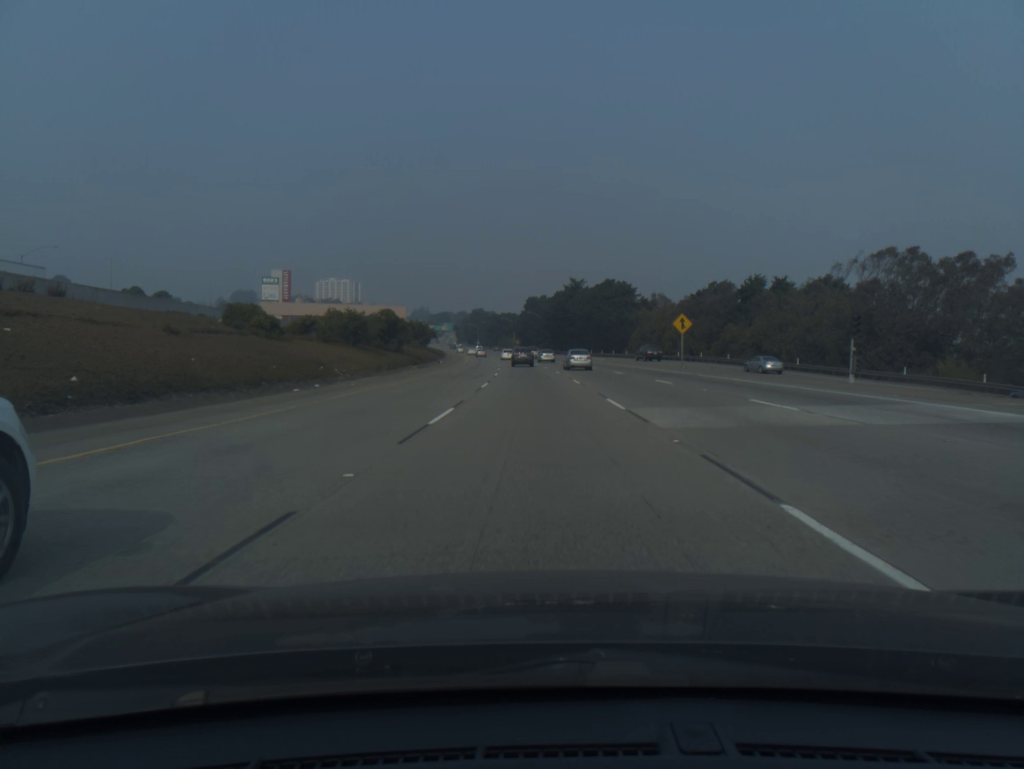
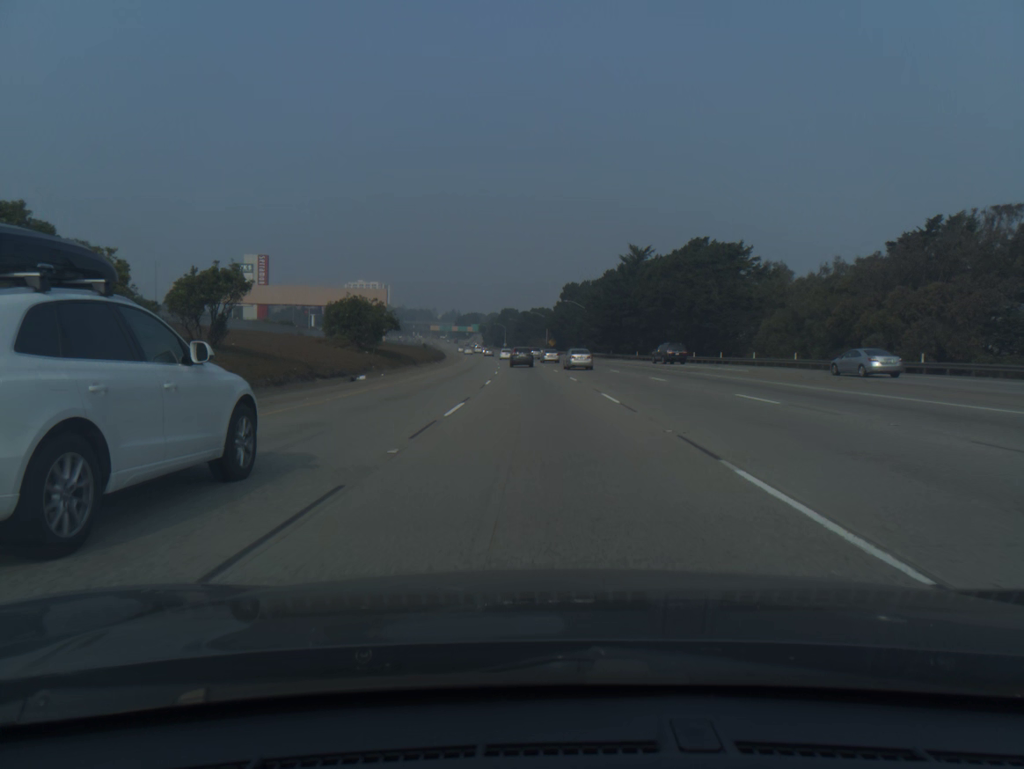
(-1.3, +56.6) m; -3°
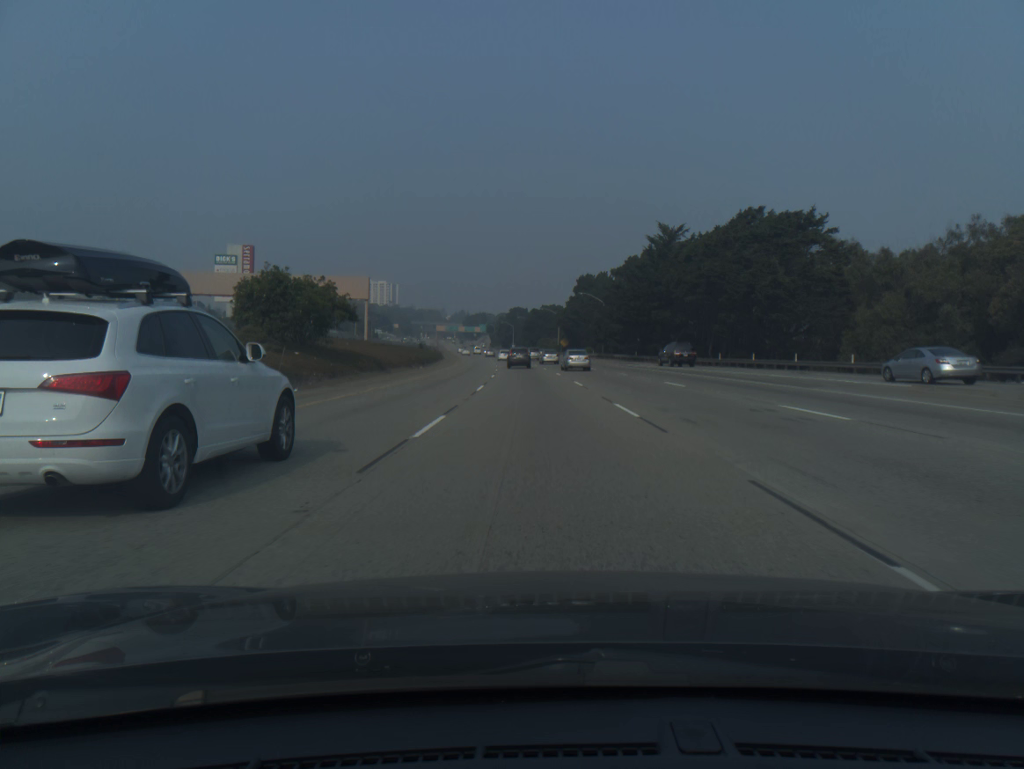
(-0.1, +18.7) m; -1°
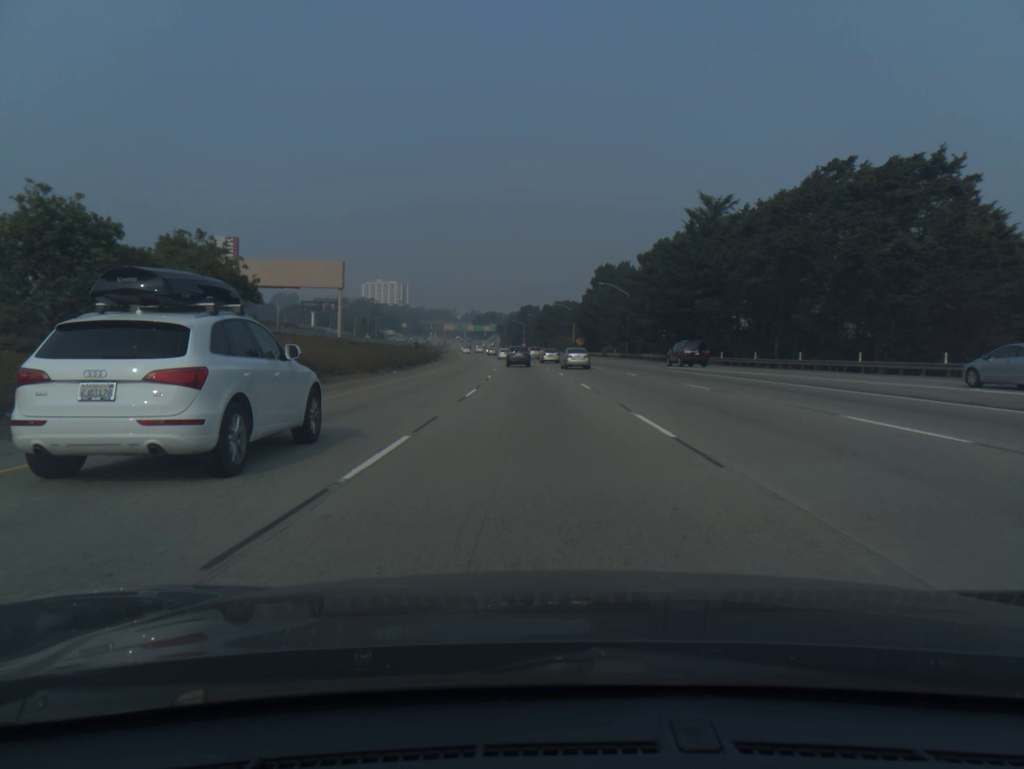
(-0.1, +18.5) m; -1°
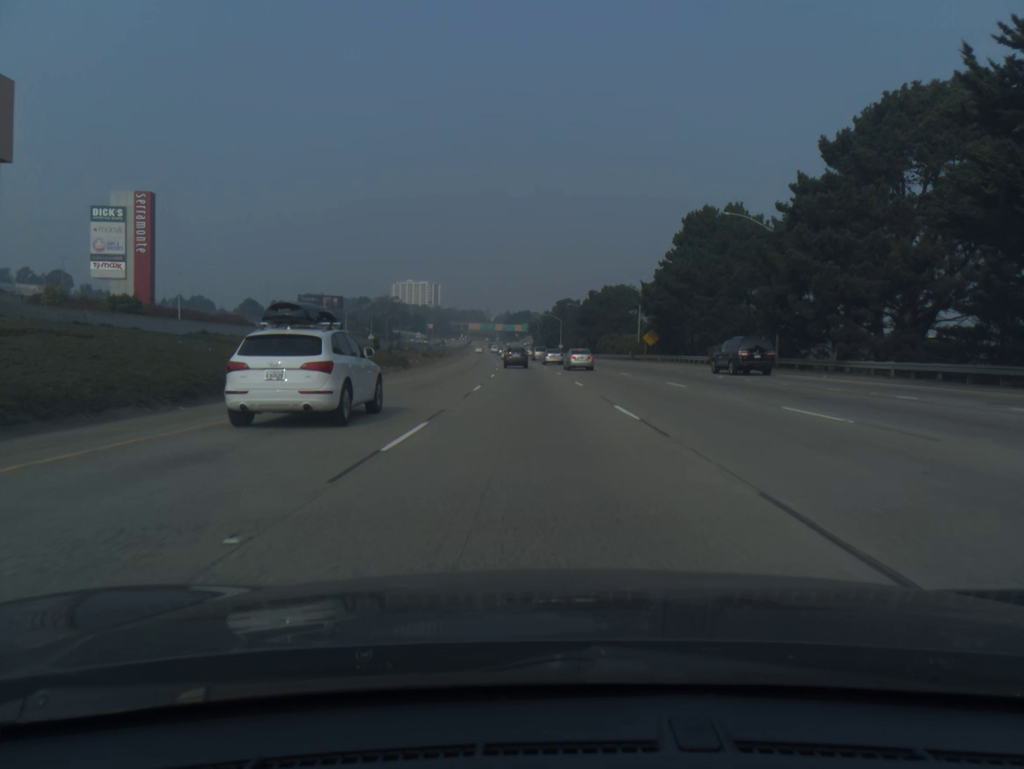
(-1.3, +55.0) m; -3°
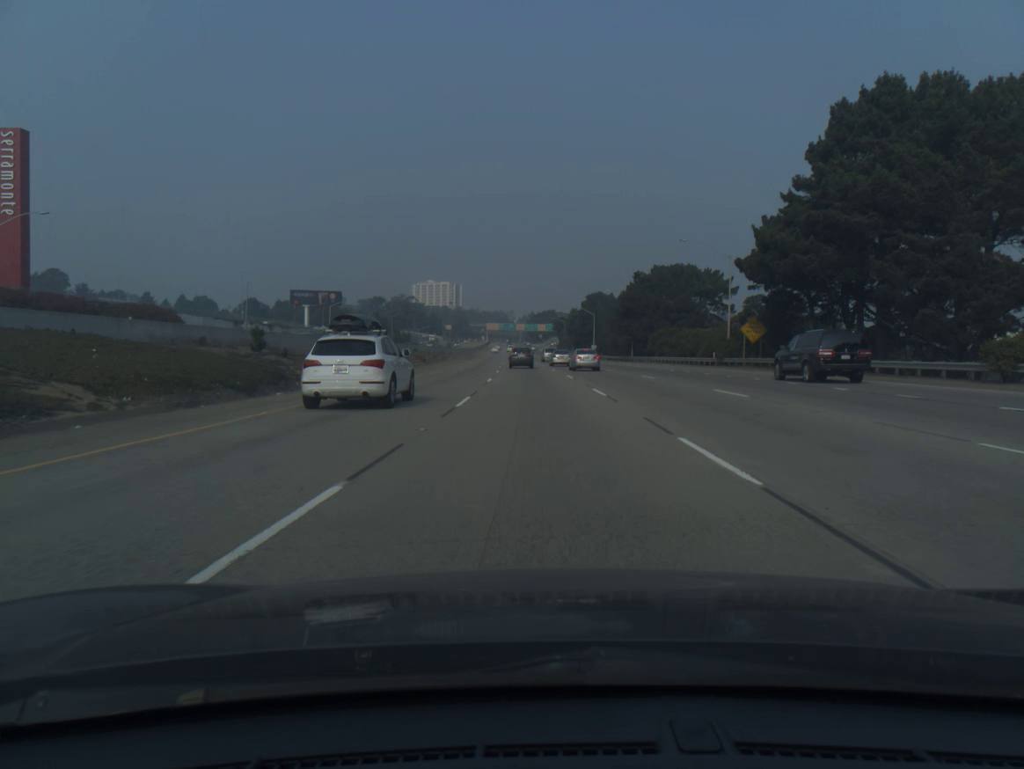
(-0.6, +36.3) m; -2°
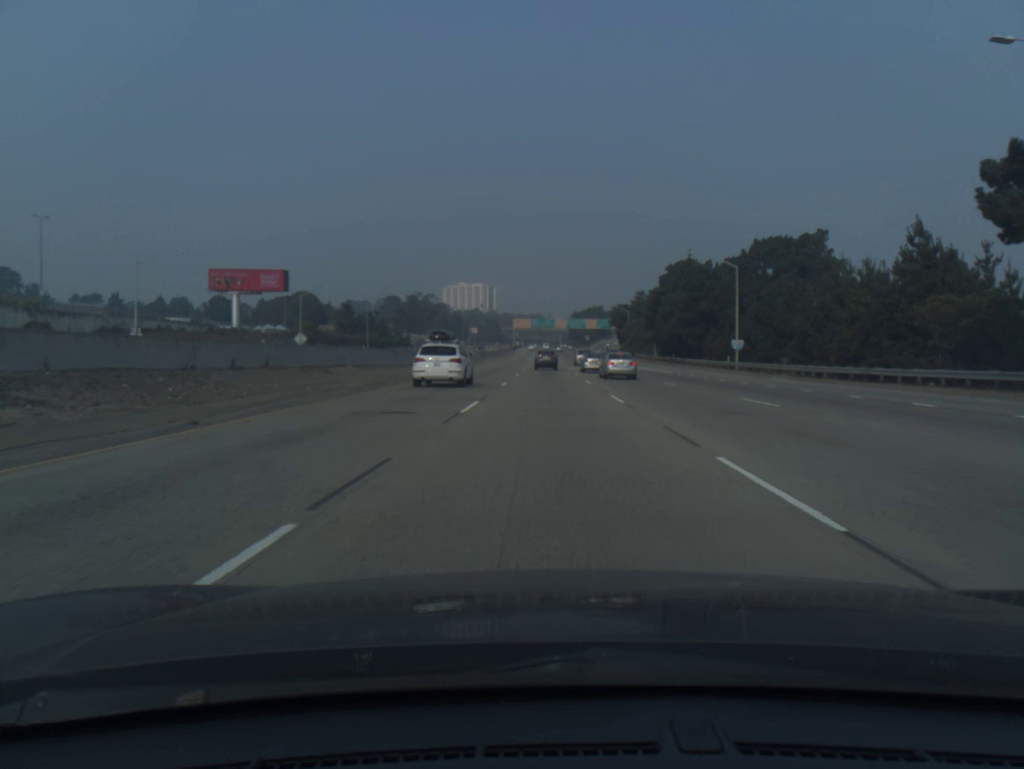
(-2.8, +89.2) m; -3°
